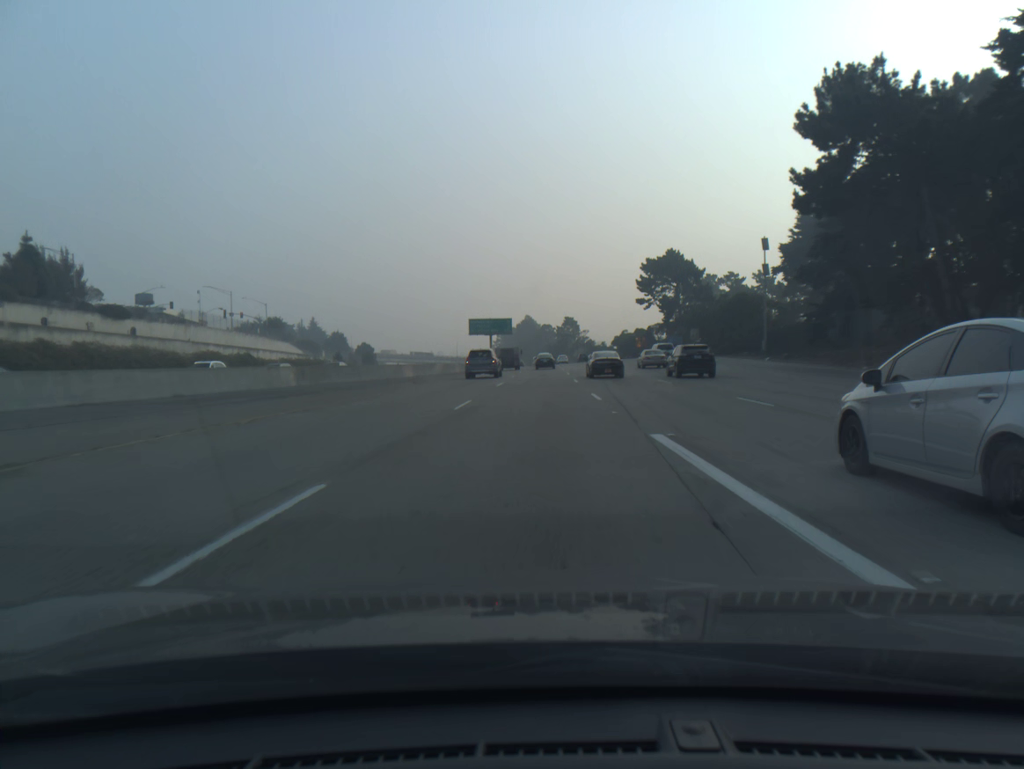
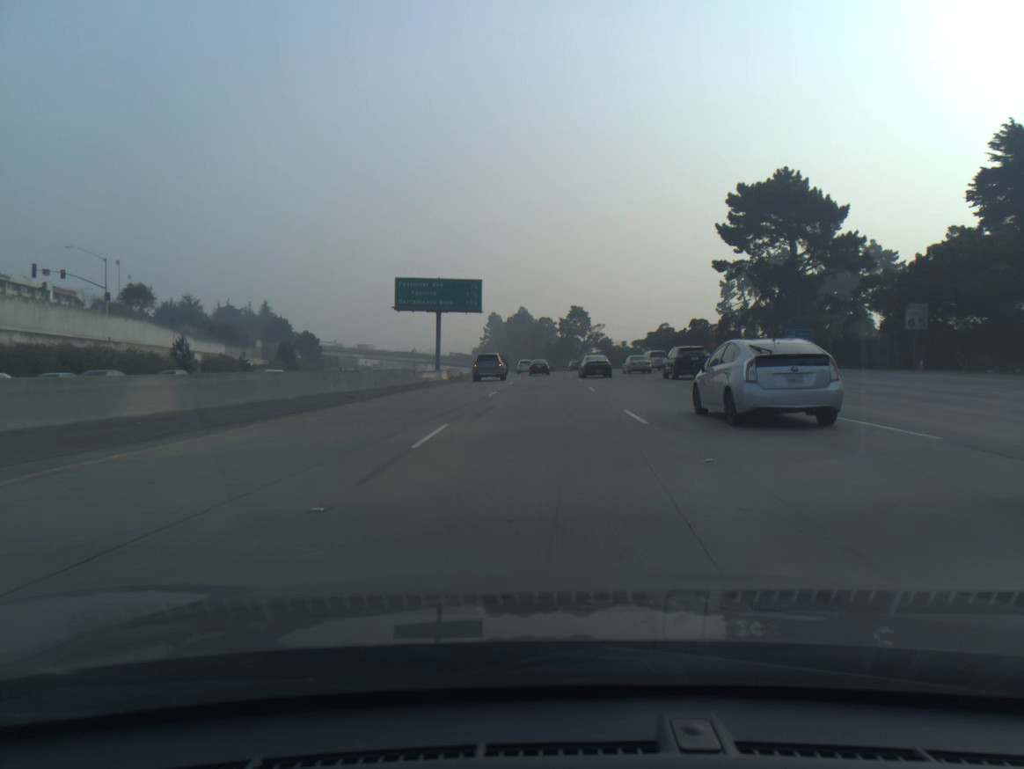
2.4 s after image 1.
(0.0, +66.6) m; 0°
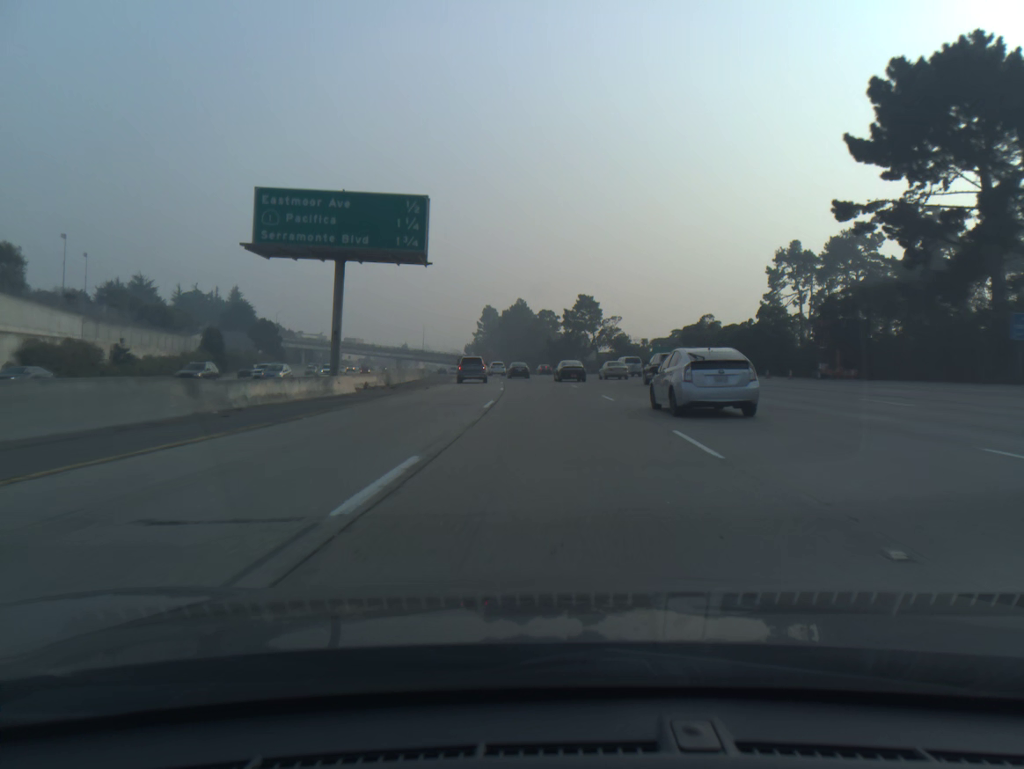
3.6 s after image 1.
(0.0, +33.4) m; 0°
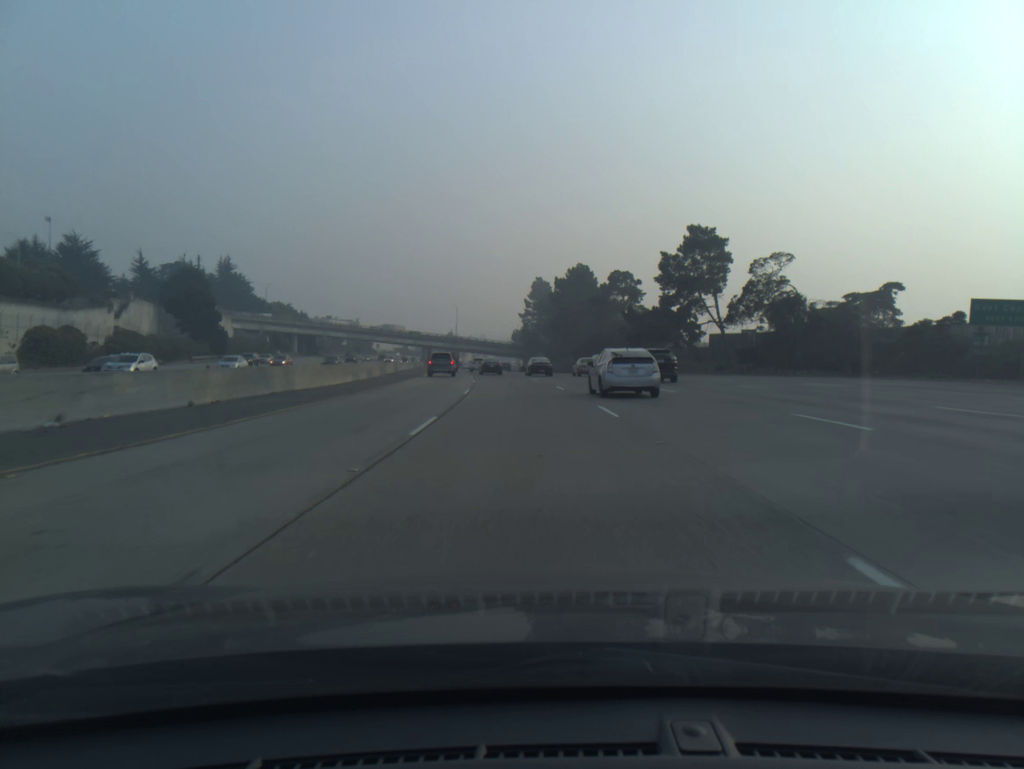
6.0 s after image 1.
(-1.6, +67.1) m; -4°
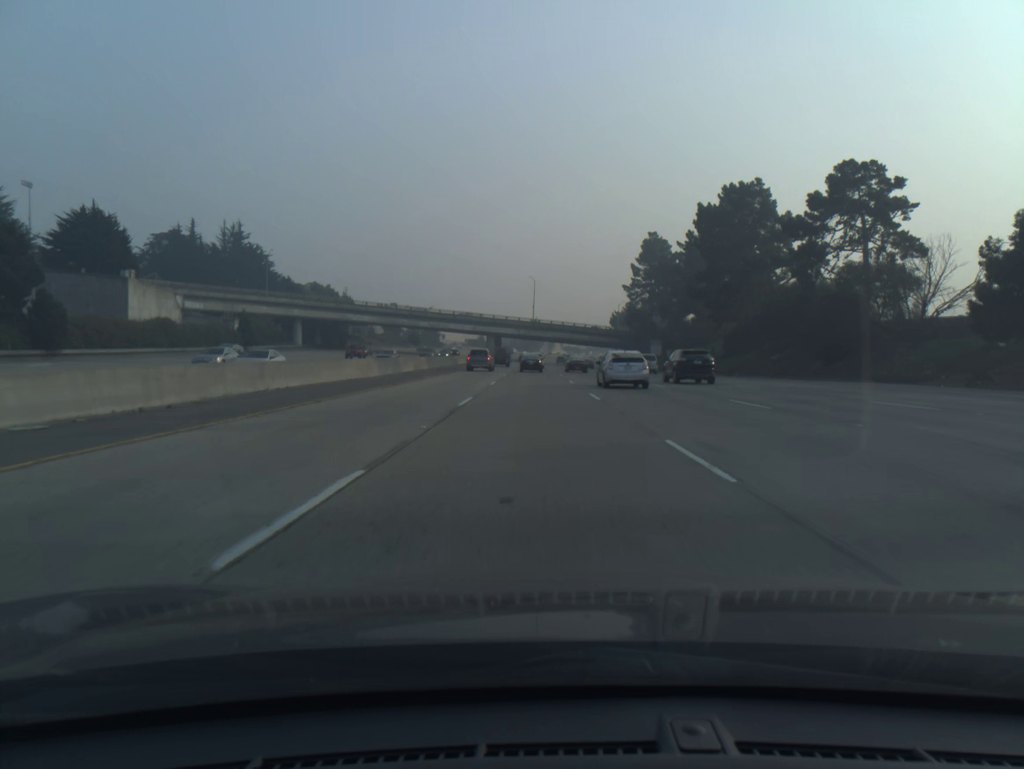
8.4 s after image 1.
(-4.1, +66.4) m; -7°
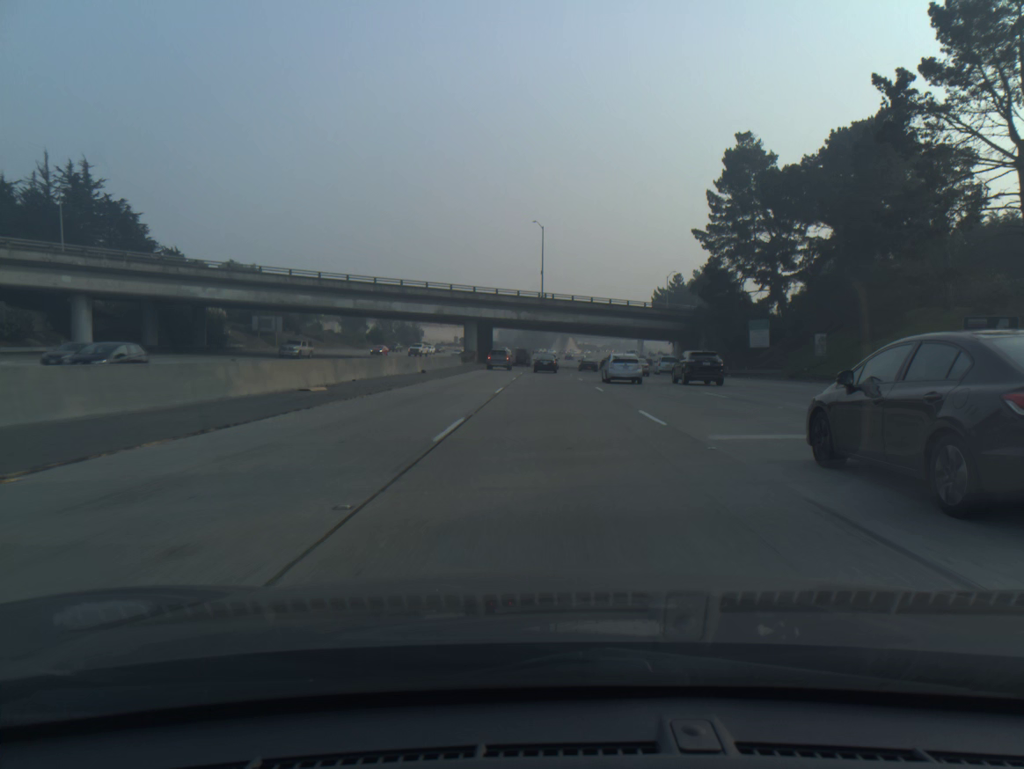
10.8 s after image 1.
(-0.9, +66.3) m; -1°
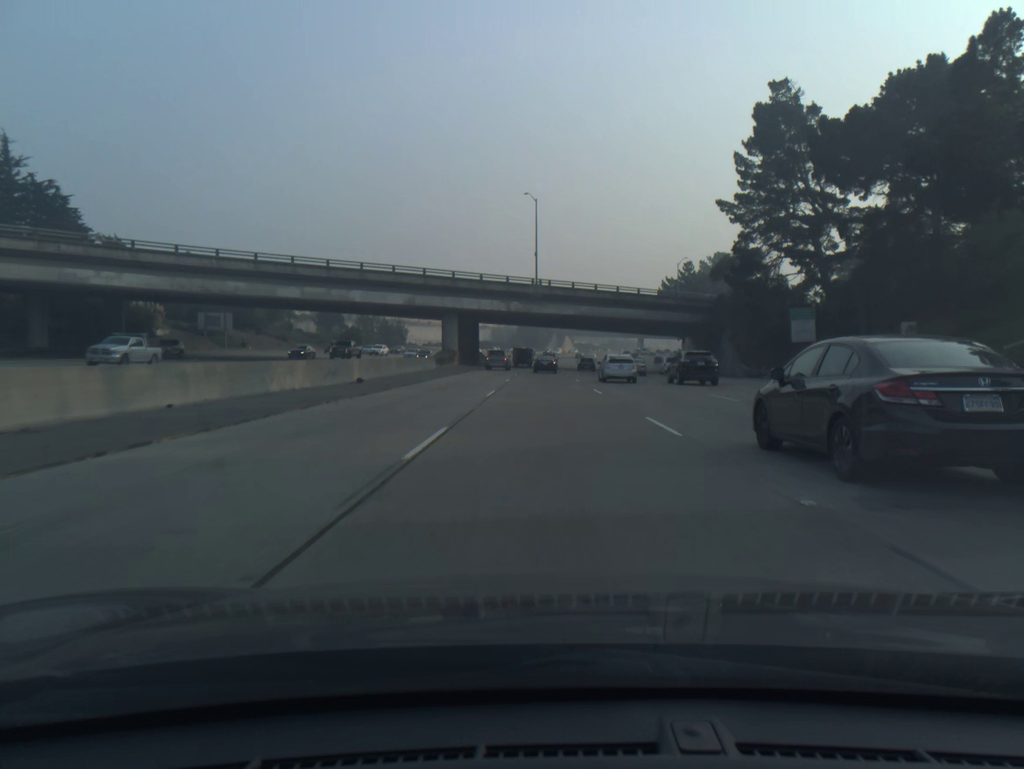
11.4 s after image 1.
(0.0, +16.6) m; 0°
